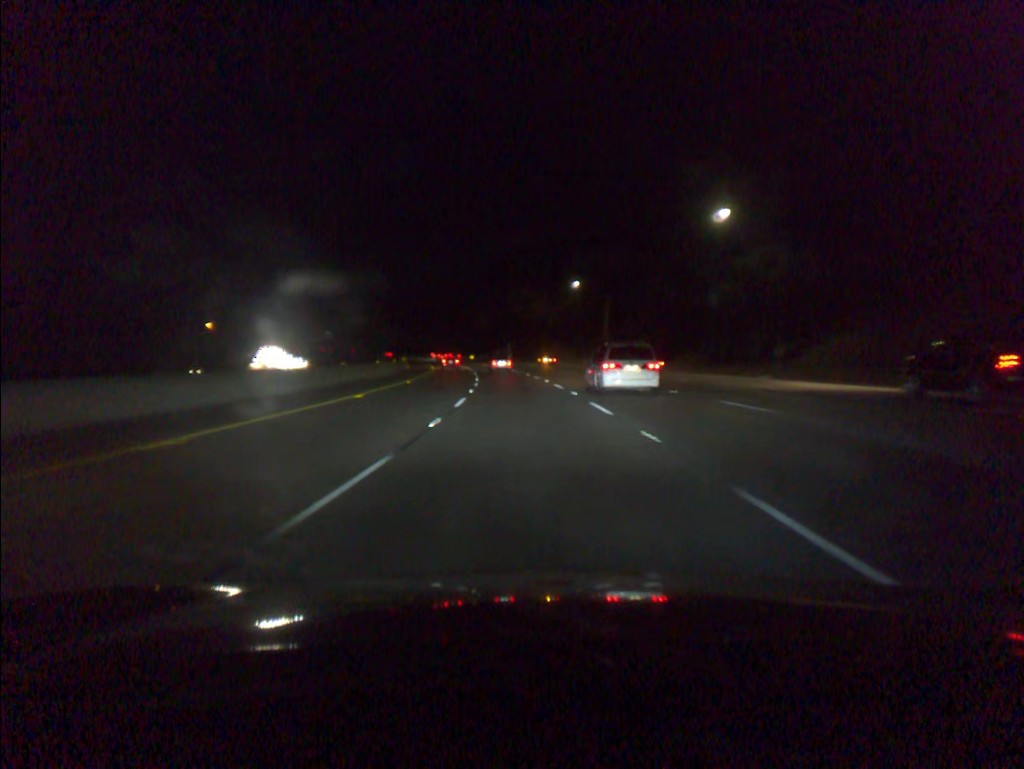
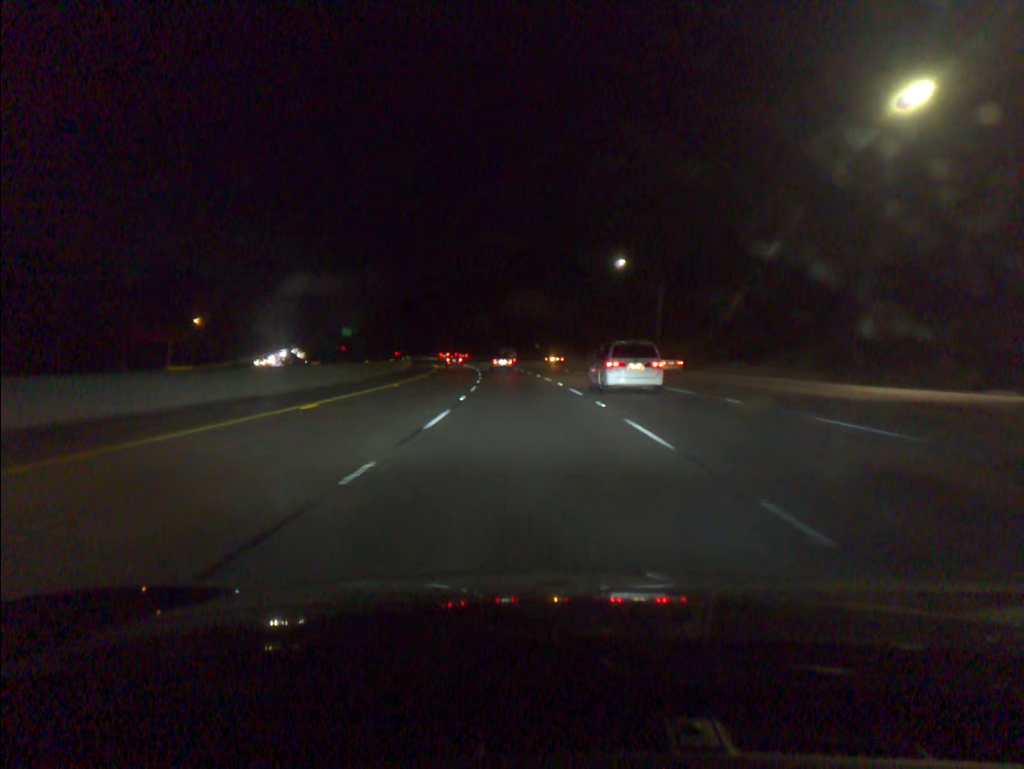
(-0.4, +21.3) m; -2°
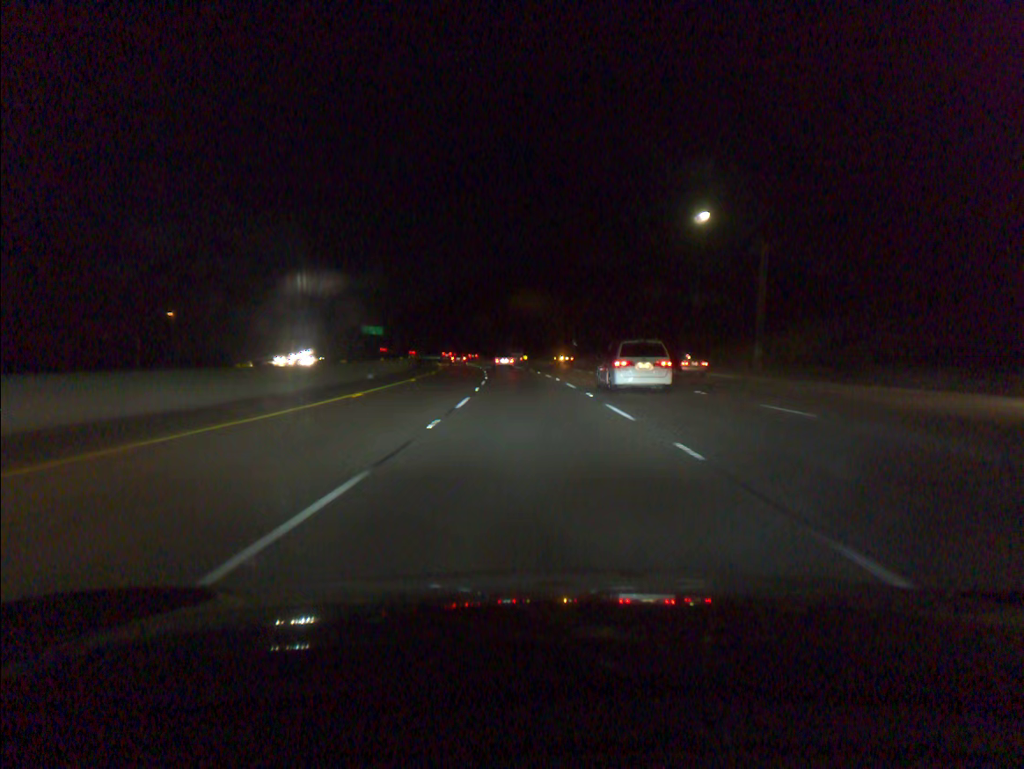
(-0.5, +24.4) m; -2°
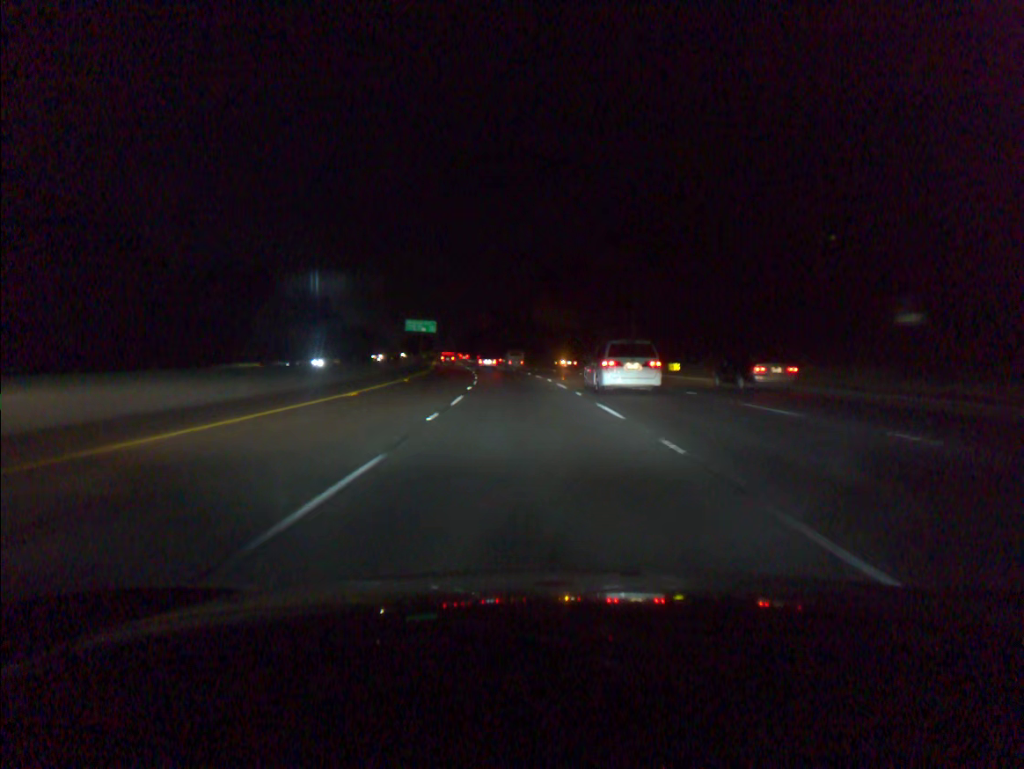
(-5.4, +86.6) m; -7°
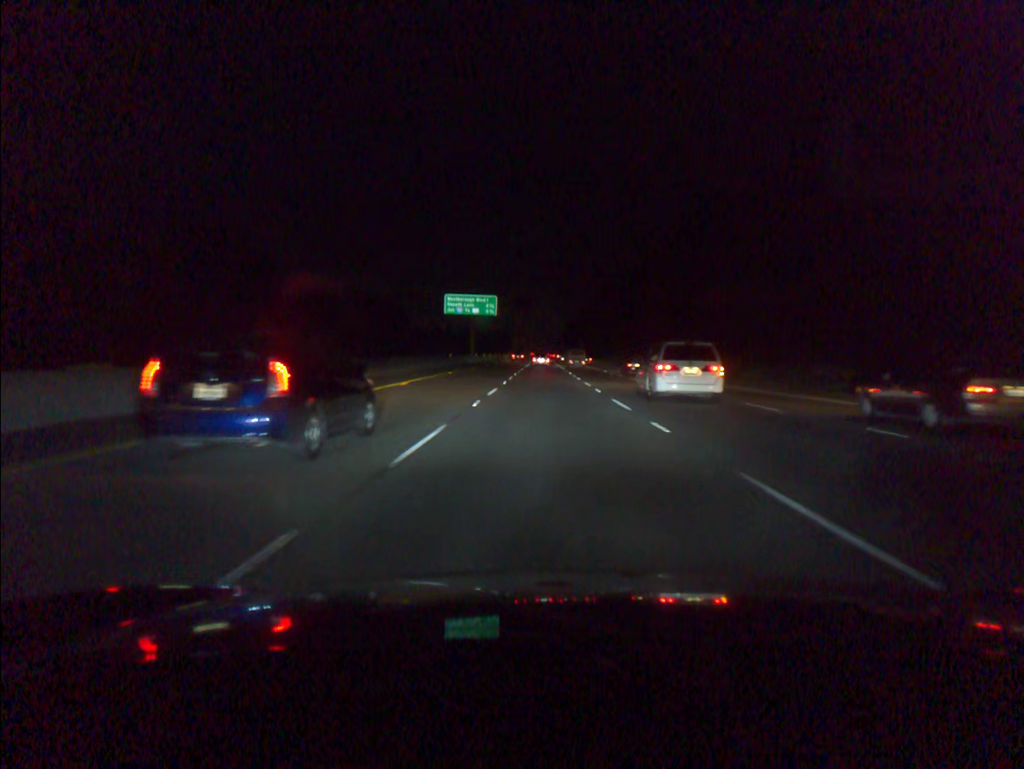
(-6.2, +83.7) m; -7°
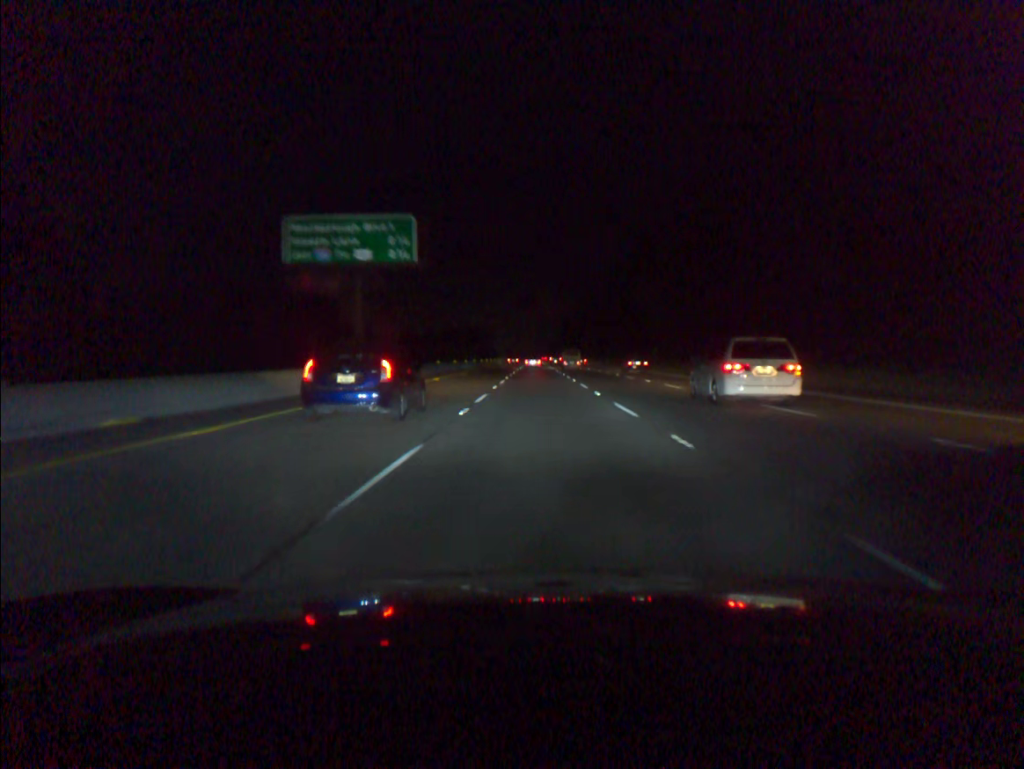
(+0.1, +61.1) m; 0°
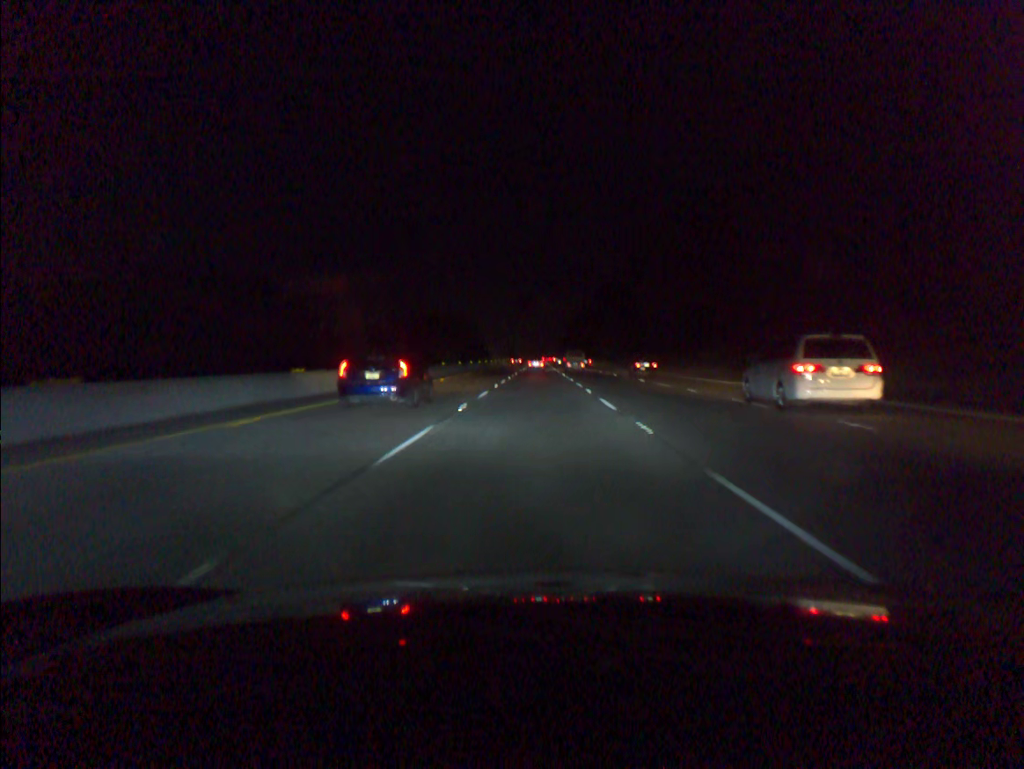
(0.0, +41.2) m; 0°
